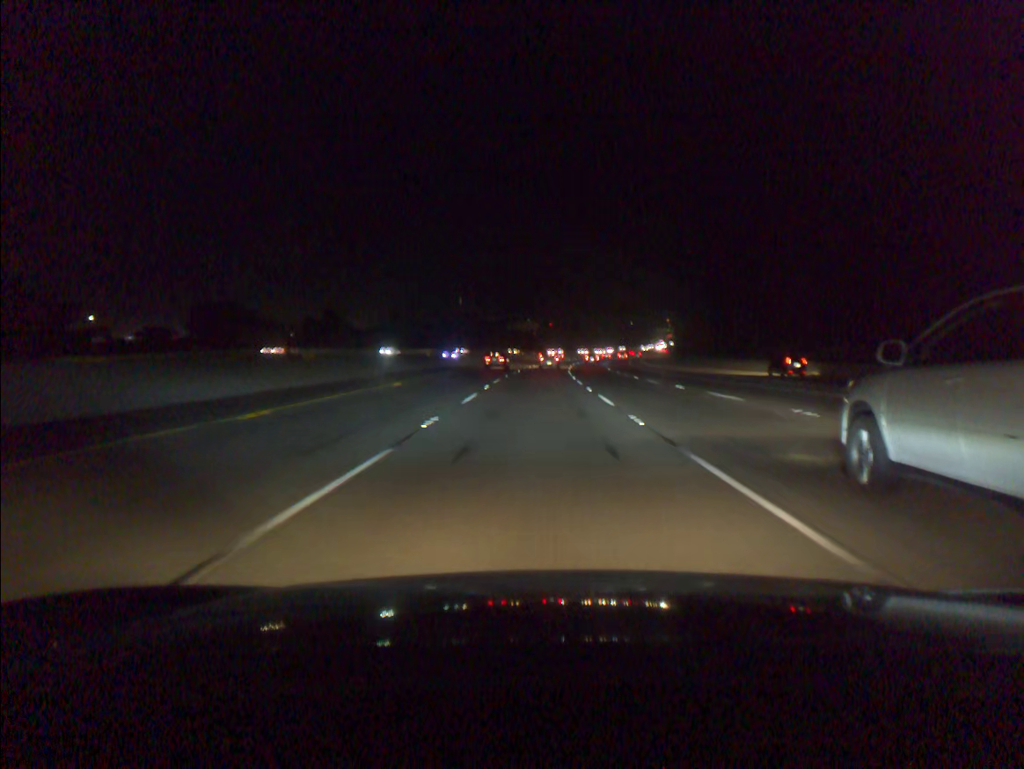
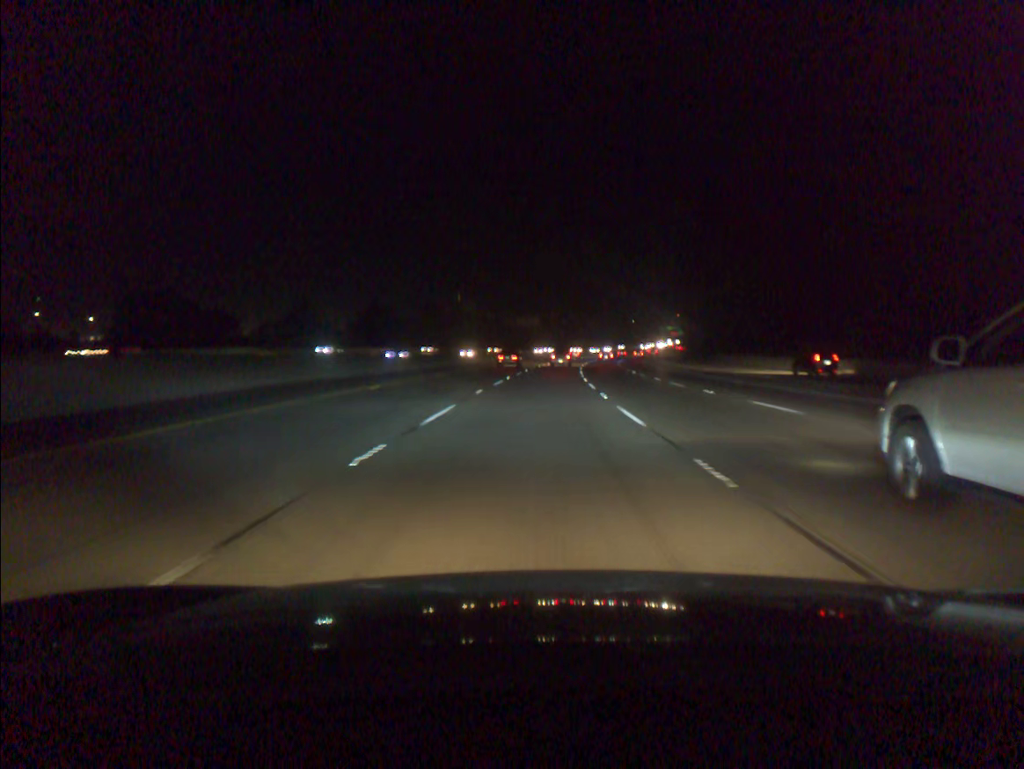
(0.0, +19.7) m; 0°
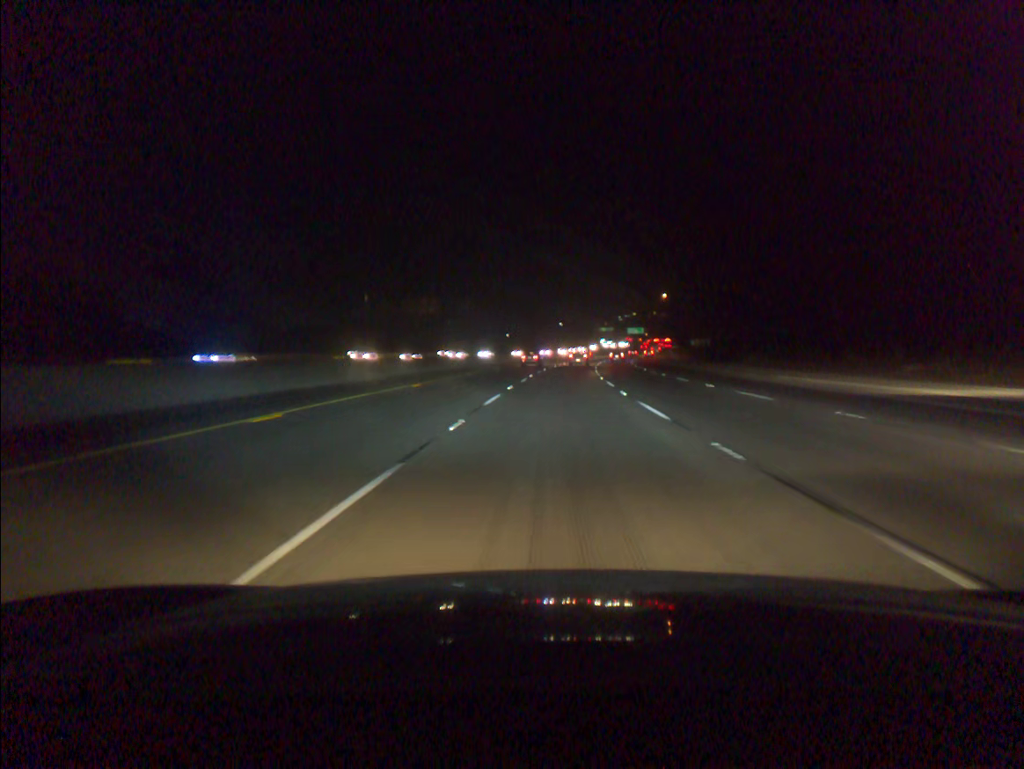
(+3.6, +98.1) m; +5°
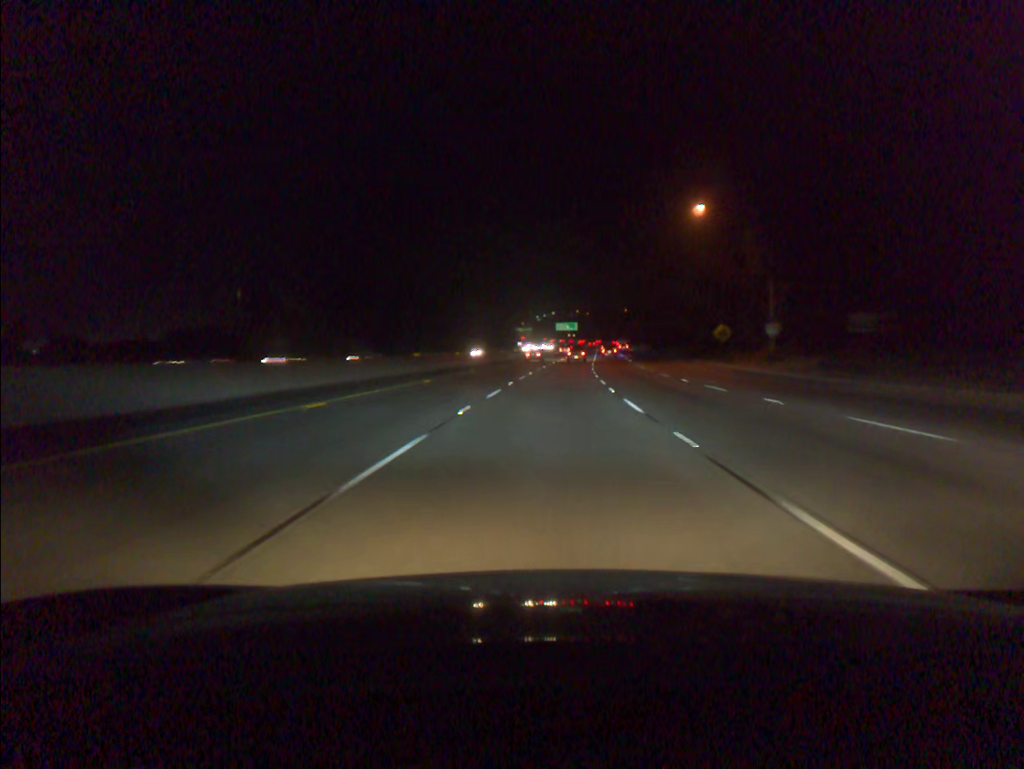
(+5.7, +98.0) m; +6°
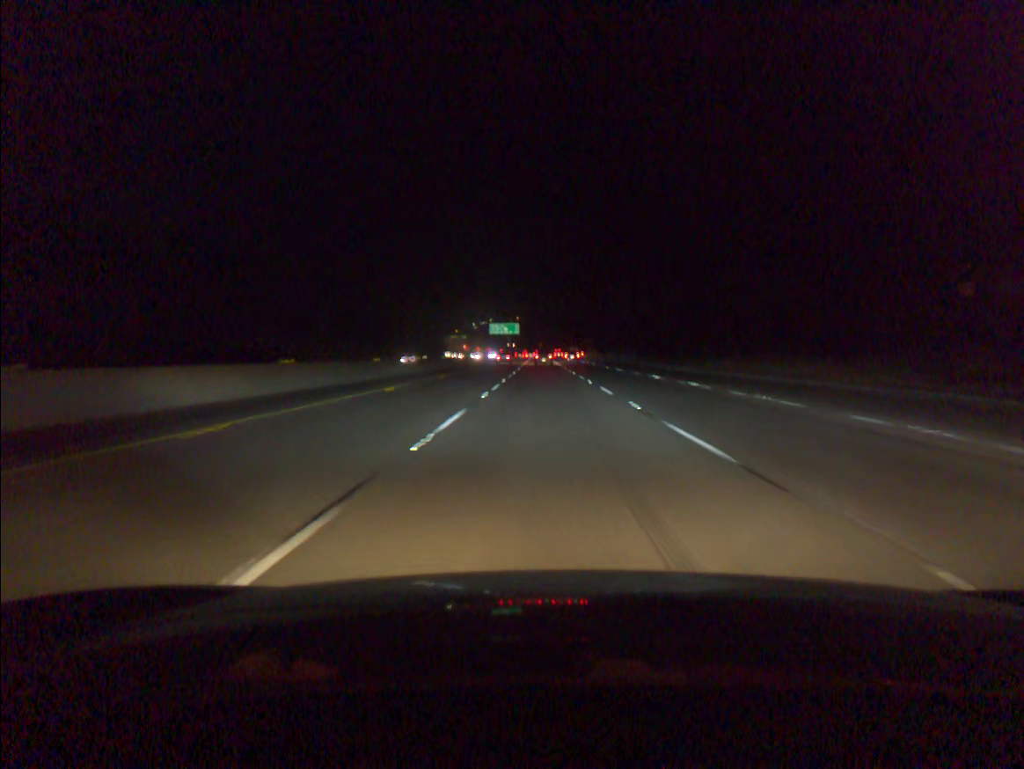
(+3.2, +78.3) m; +4°
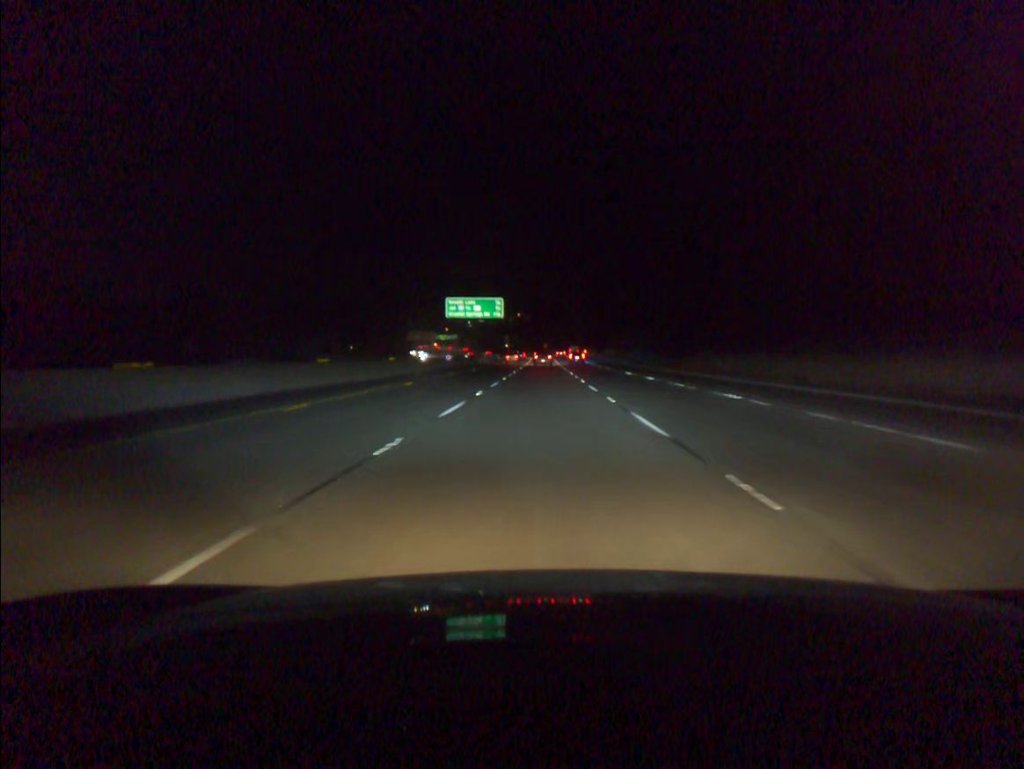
(+0.2, +97.1) m; 0°
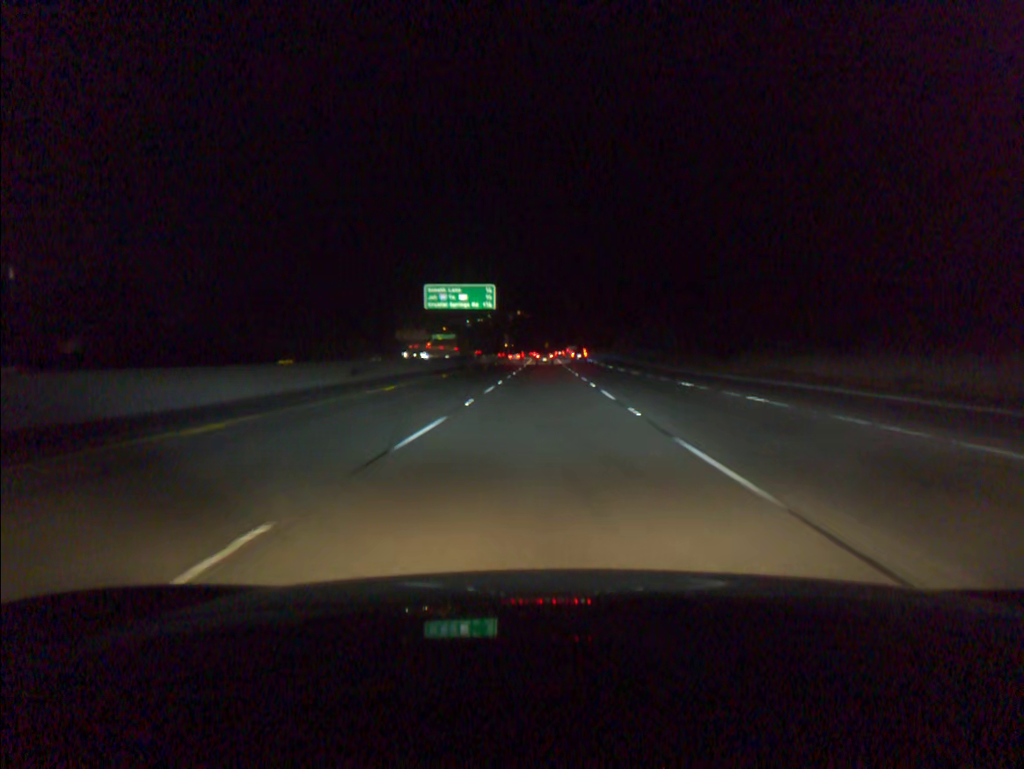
(0.0, +19.4) m; 0°
